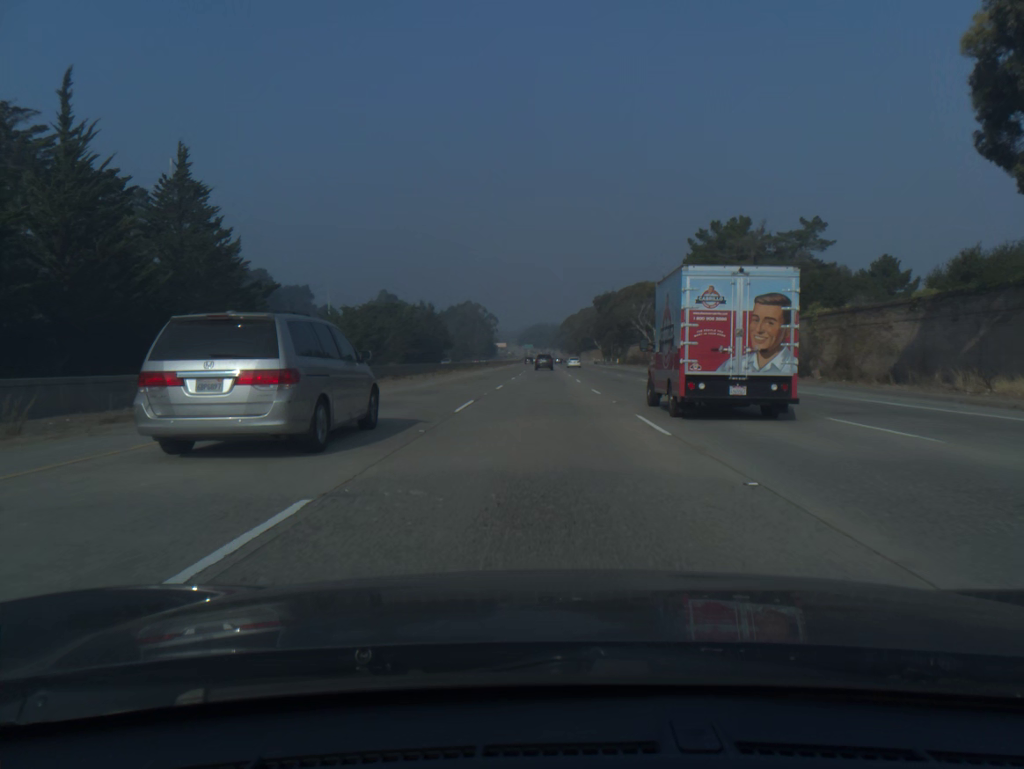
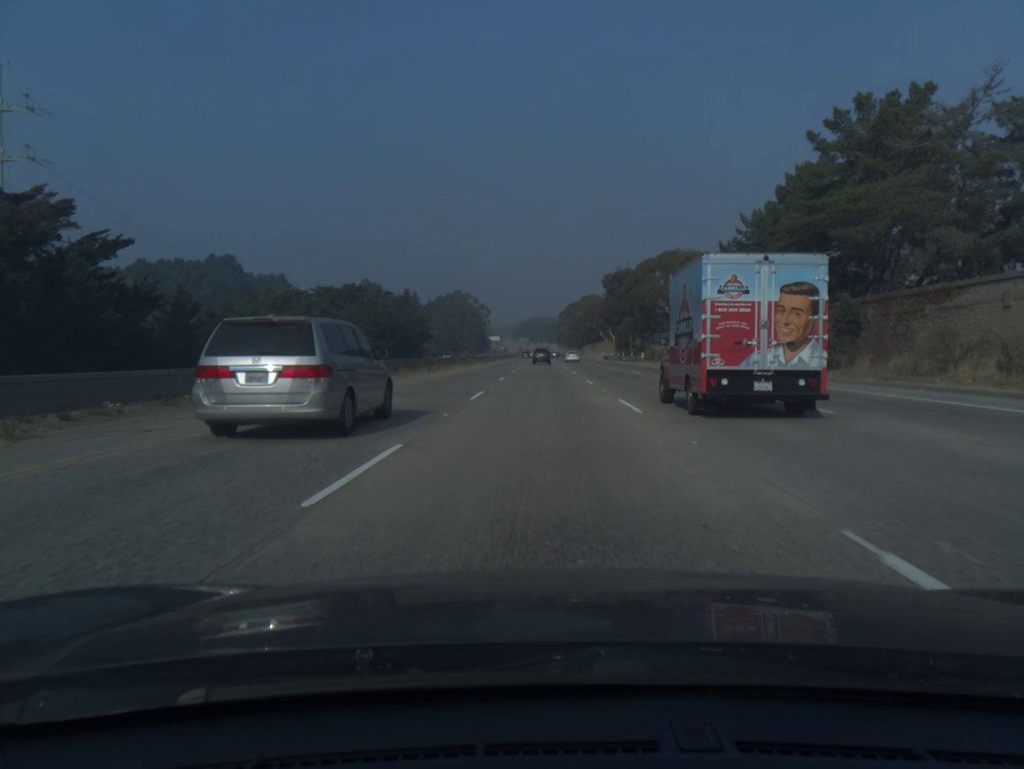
(0.0, +40.4) m; 0°
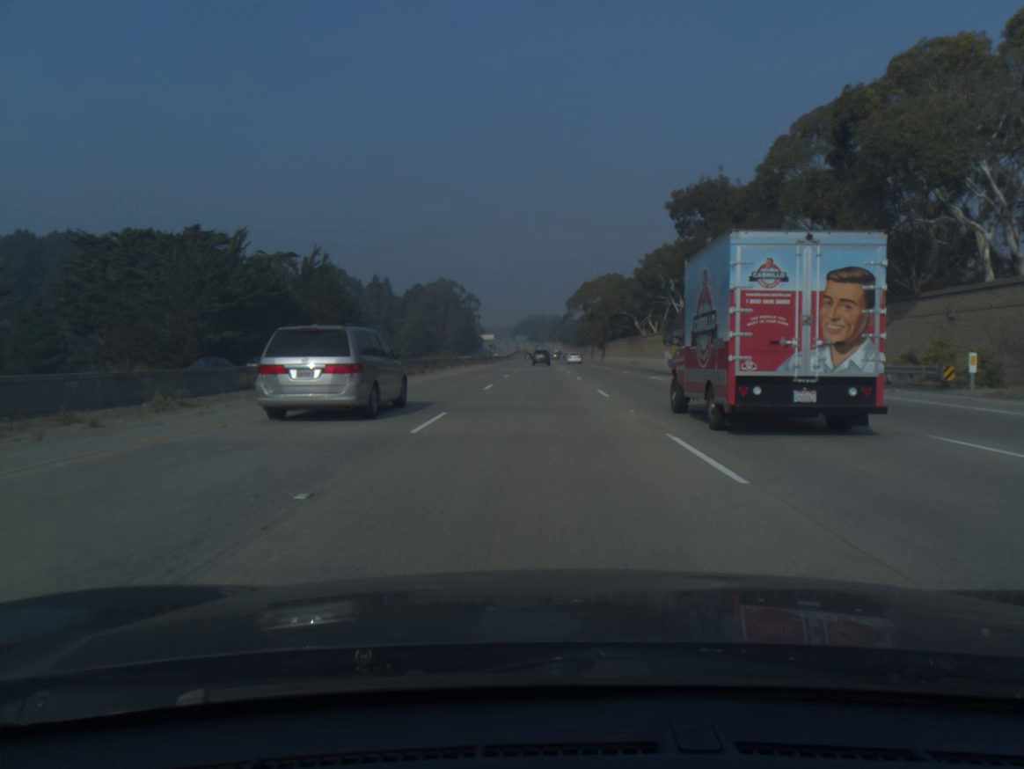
(+0.2, +81.5) m; 0°
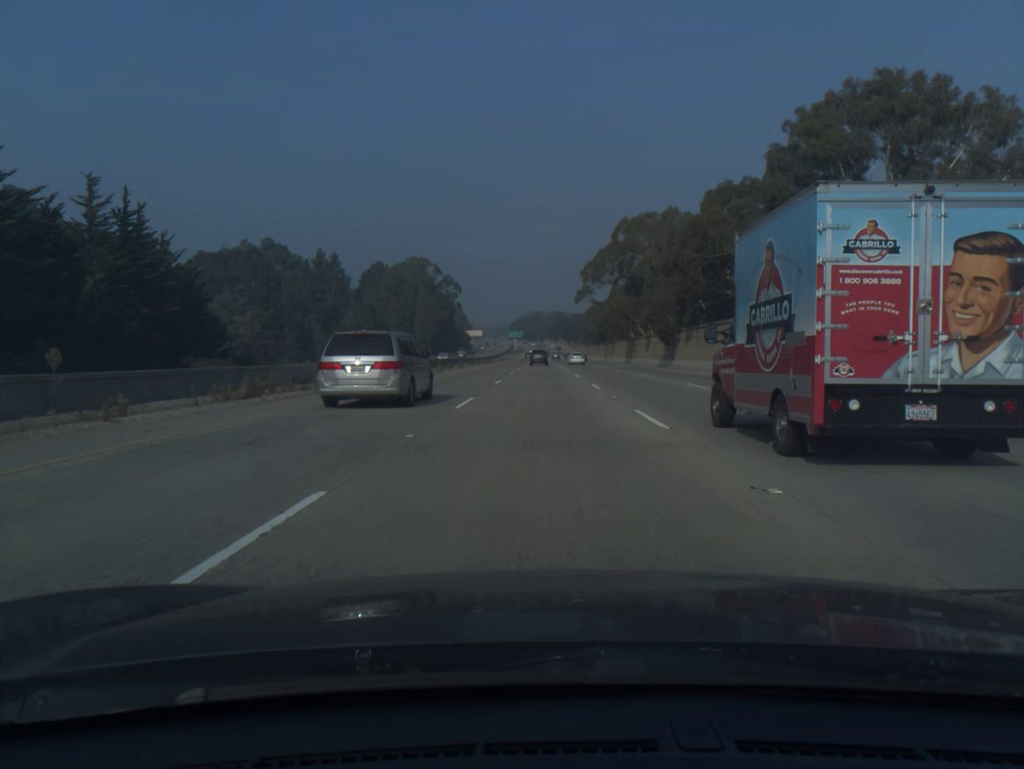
(-0.1, +82.2) m; 0°
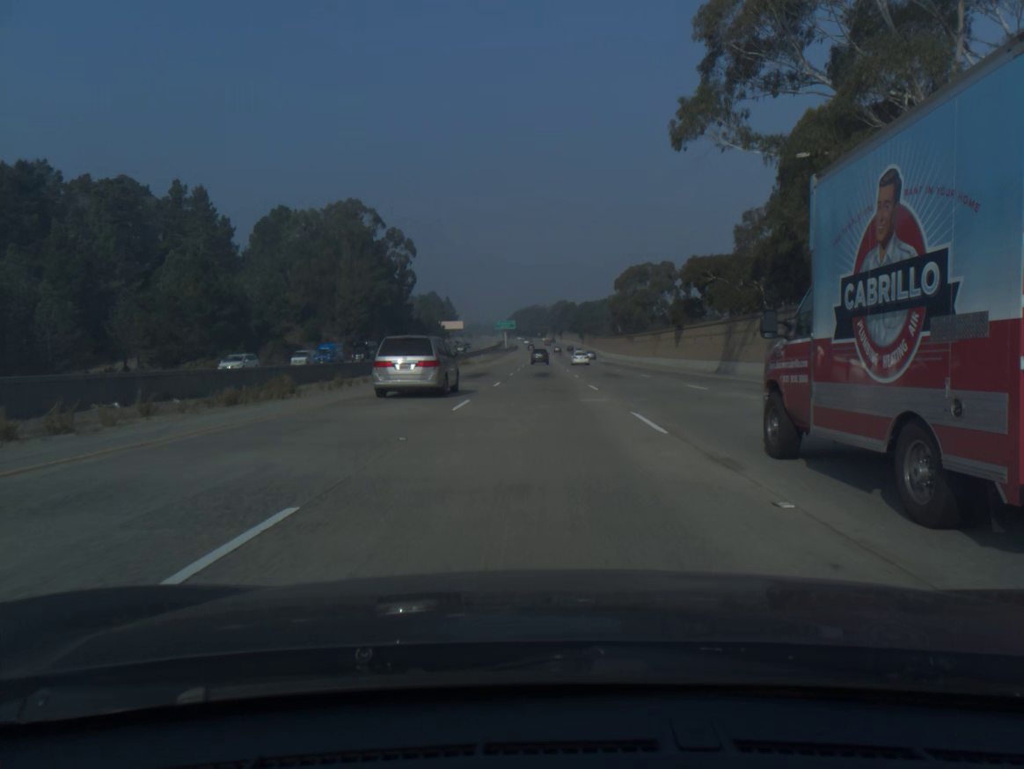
(+0.1, +103.0) m; 0°
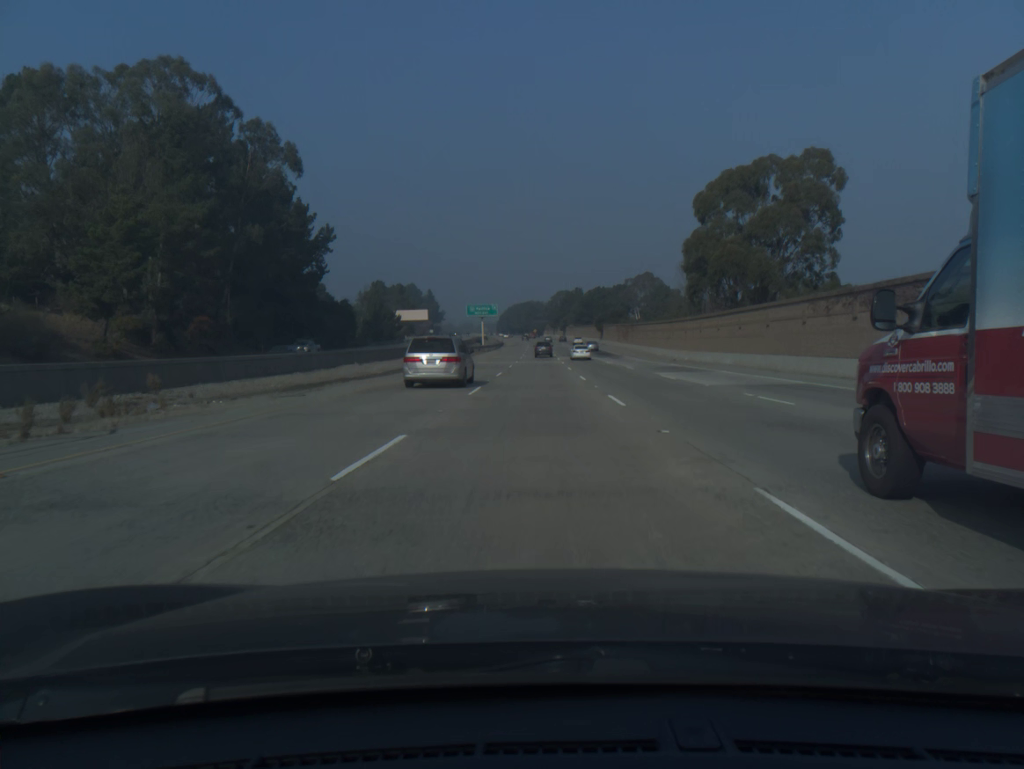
(+0.1, +82.5) m; 0°
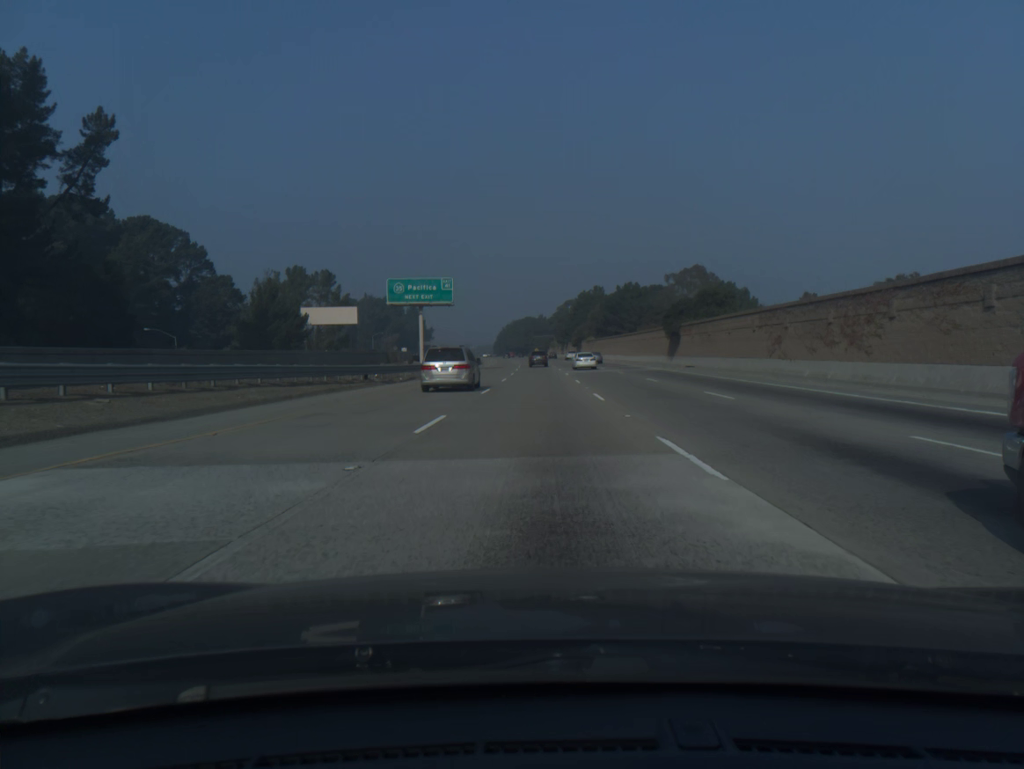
(-0.1, +82.3) m; 0°
